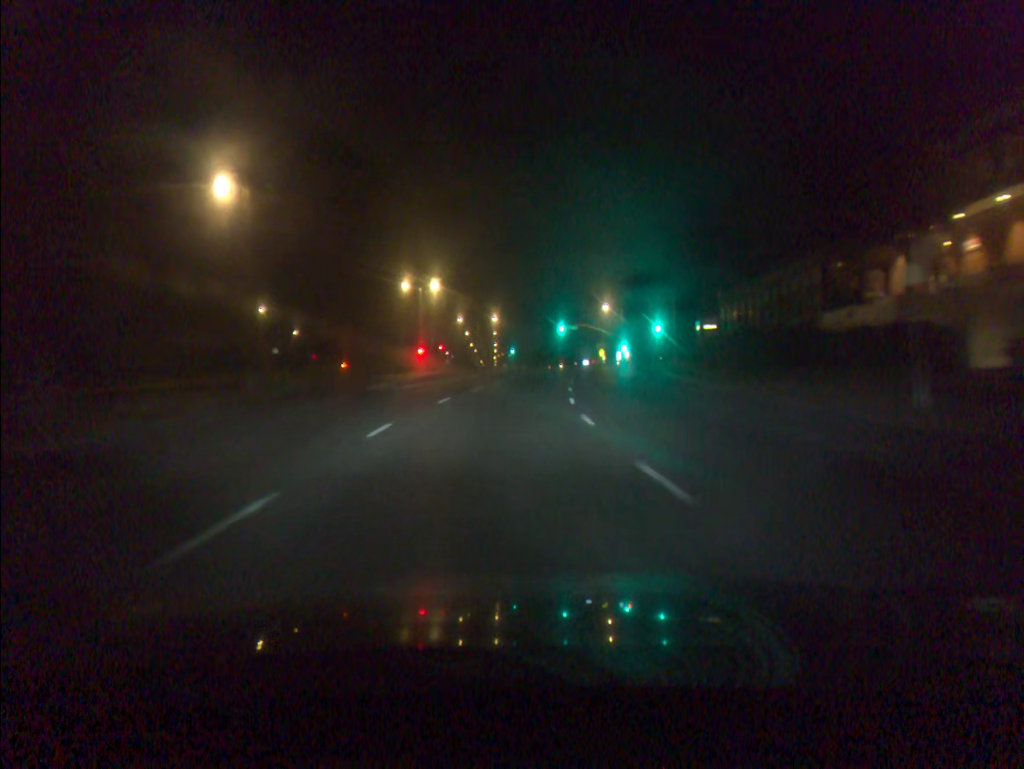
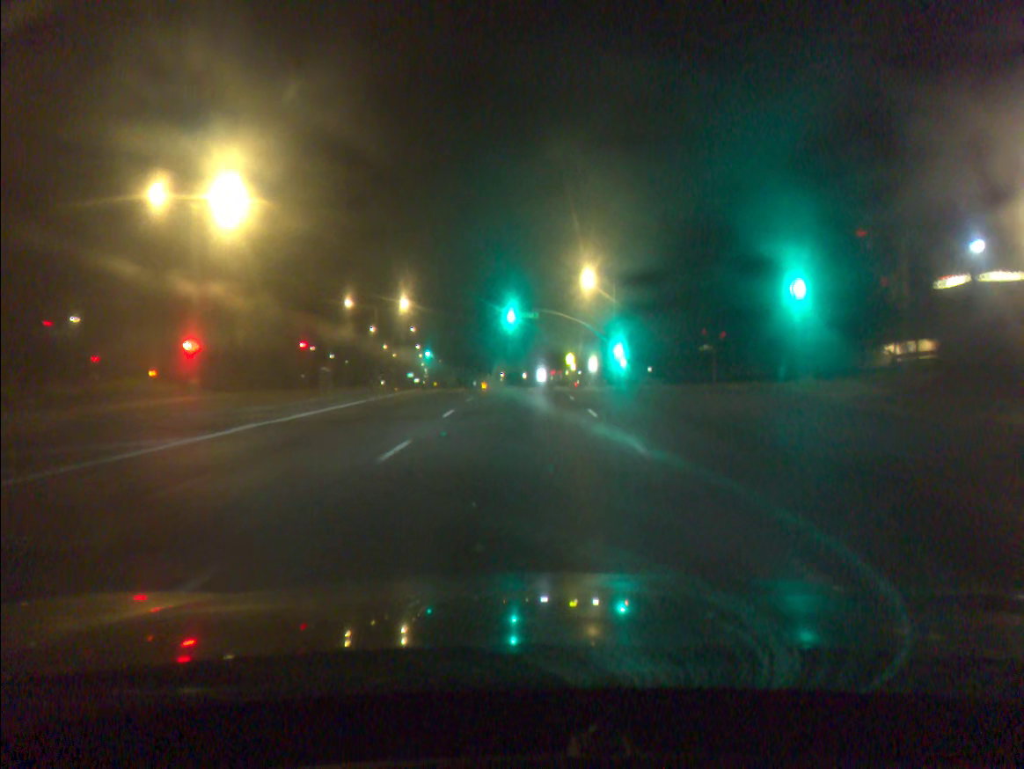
(+1.6, +47.4) m; +4°
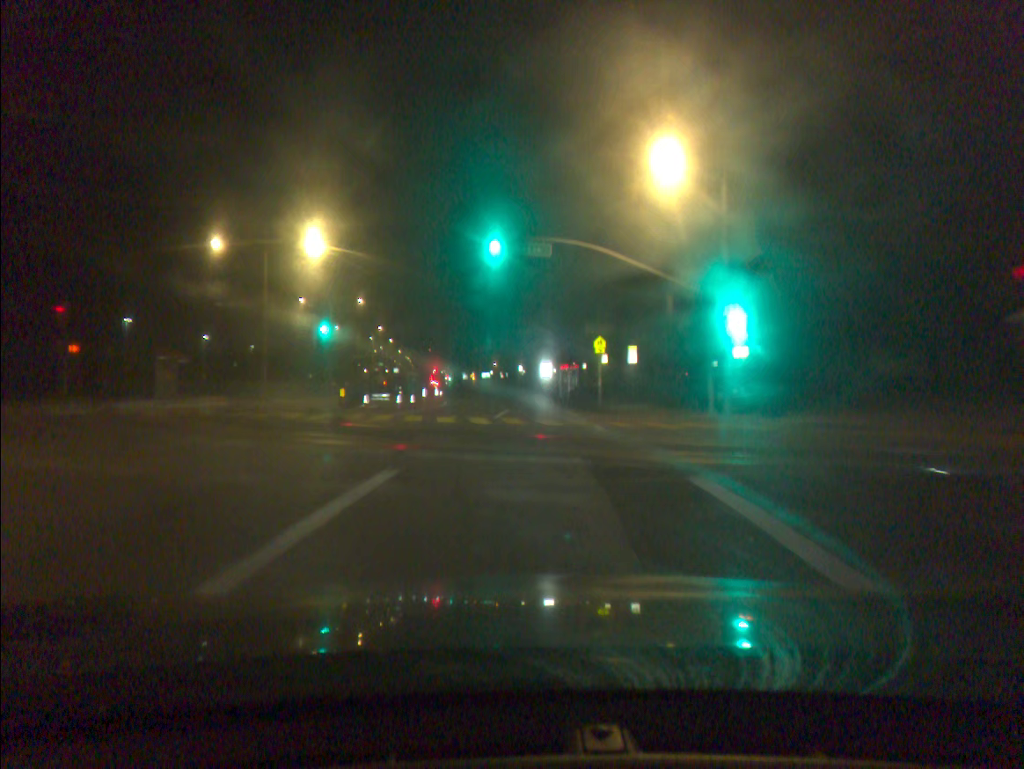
(+0.1, +35.8) m; 0°
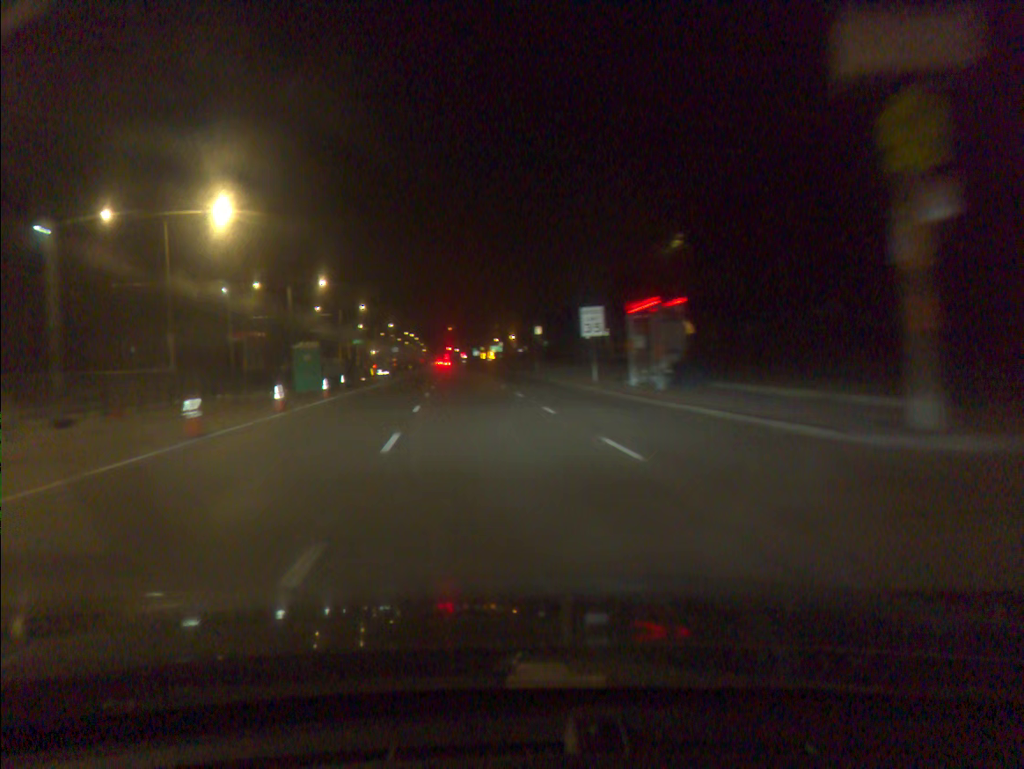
(+0.3, +40.7) m; -2°
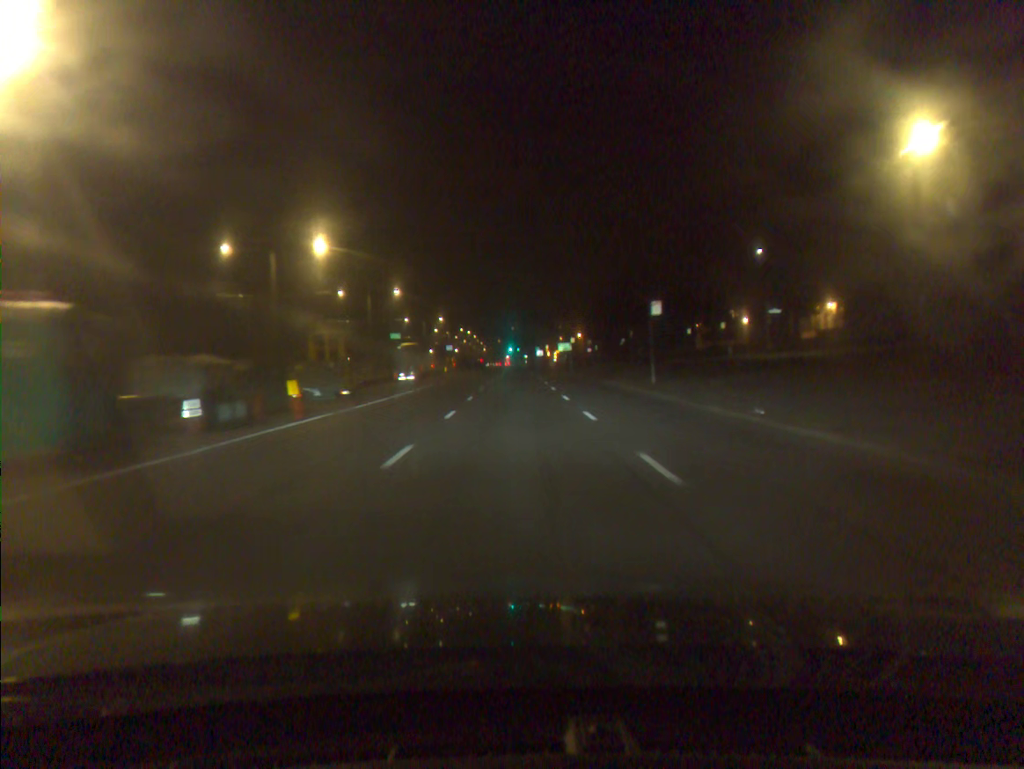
(-1.4, +24.8) m; -4°
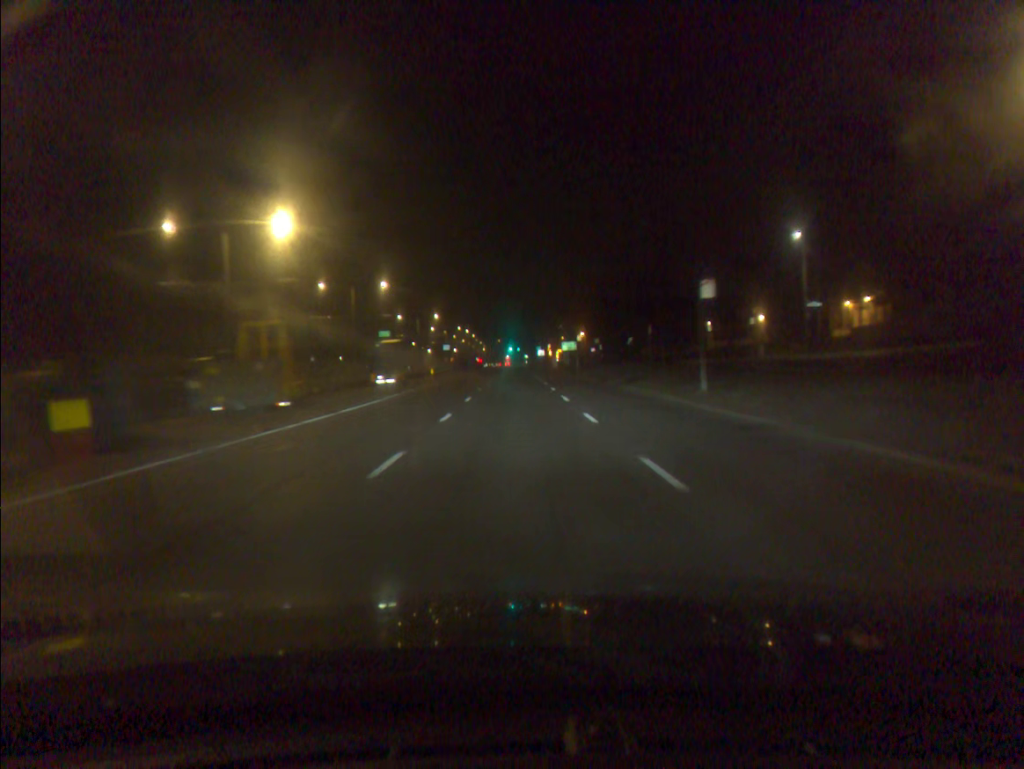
(0.0, +8.4) m; 0°
